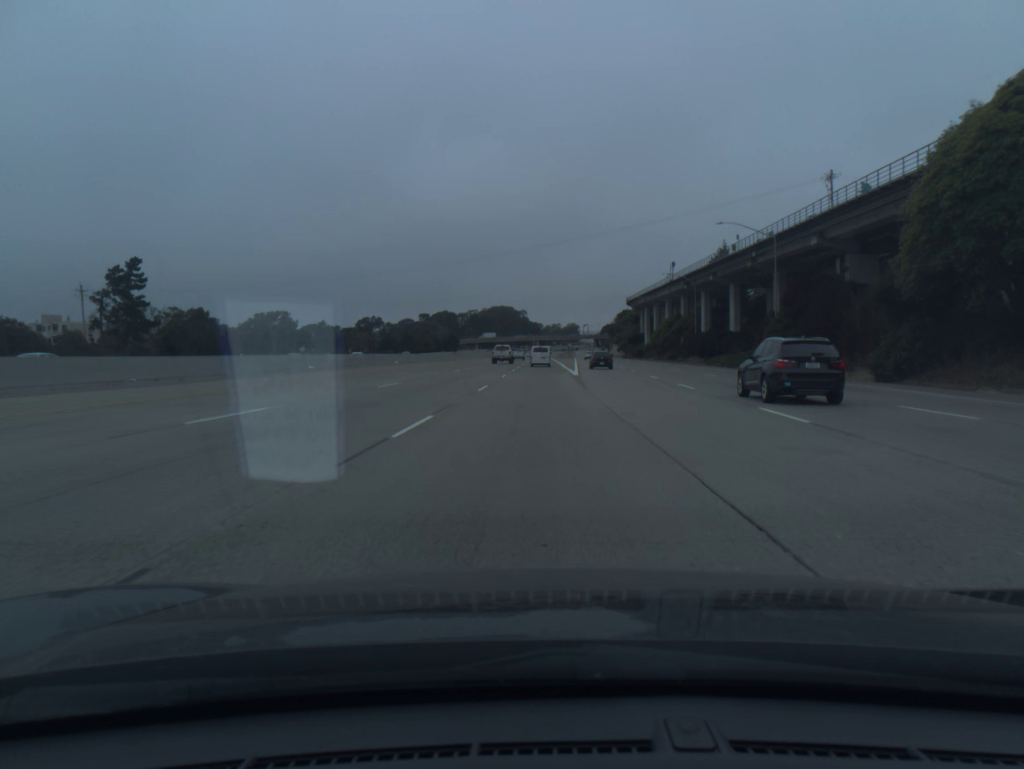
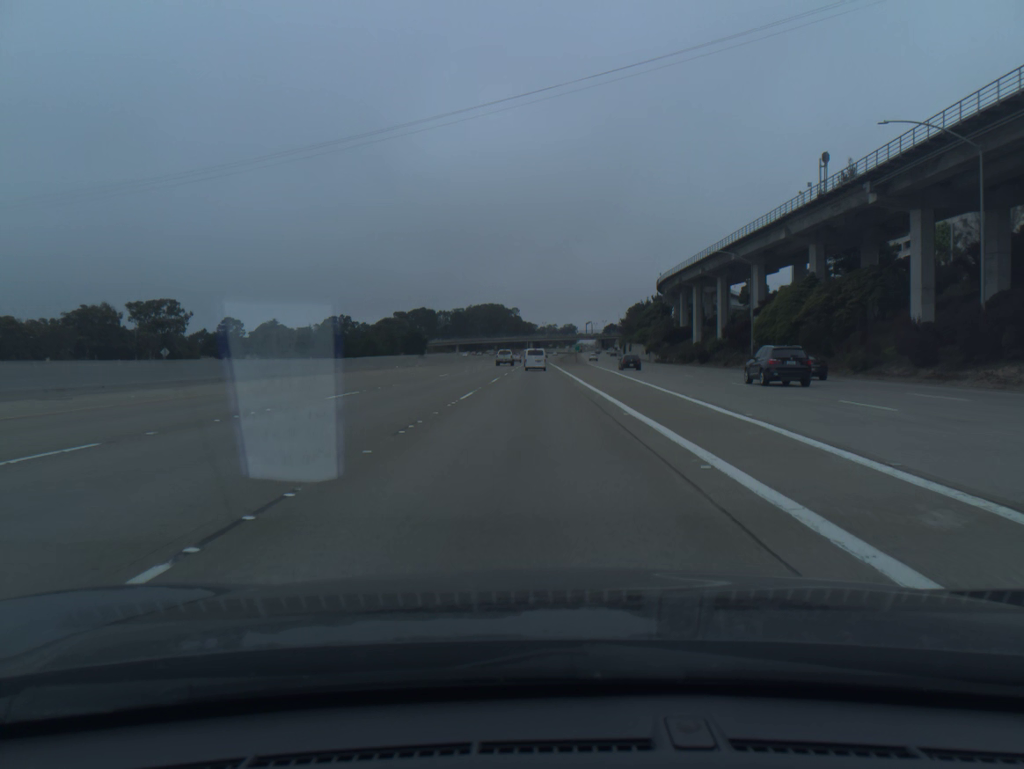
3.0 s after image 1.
(+0.6, +78.9) m; 0°
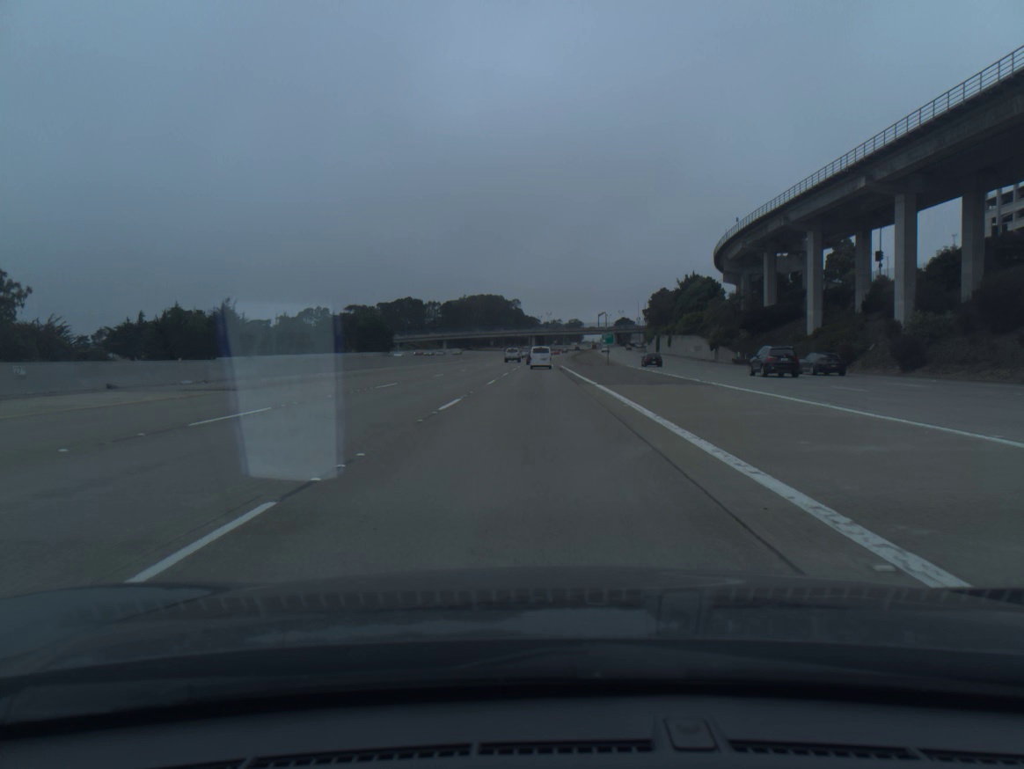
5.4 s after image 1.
(+0.1, +62.6) m; 0°
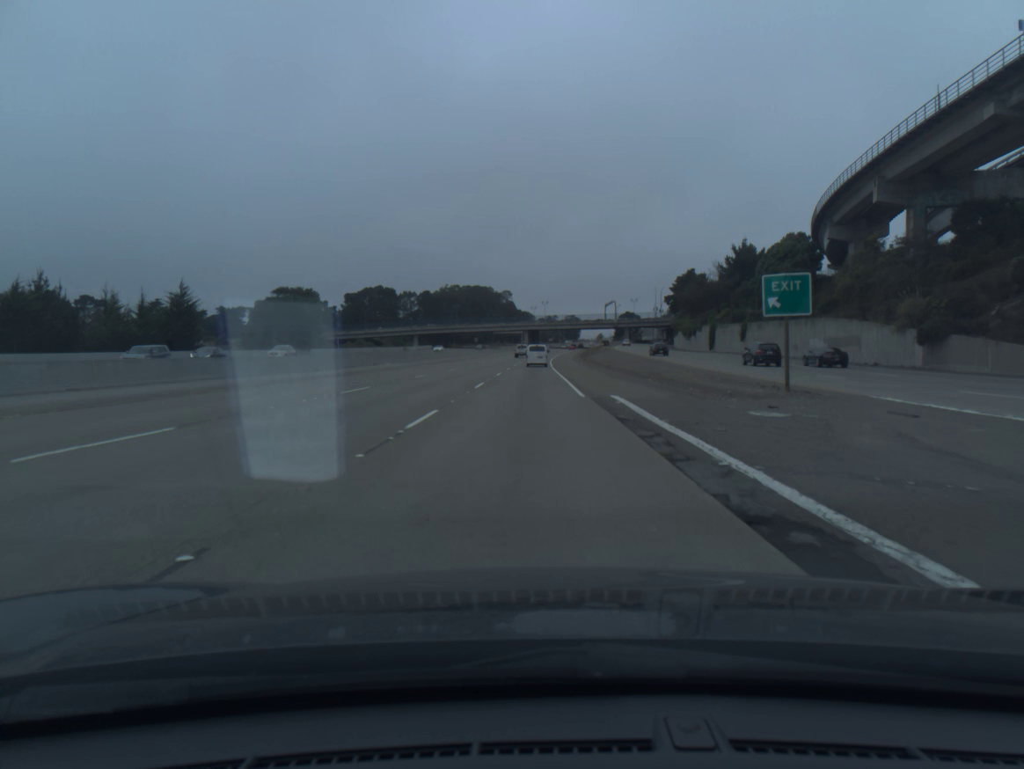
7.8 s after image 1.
(+0.2, +62.6) m; 0°
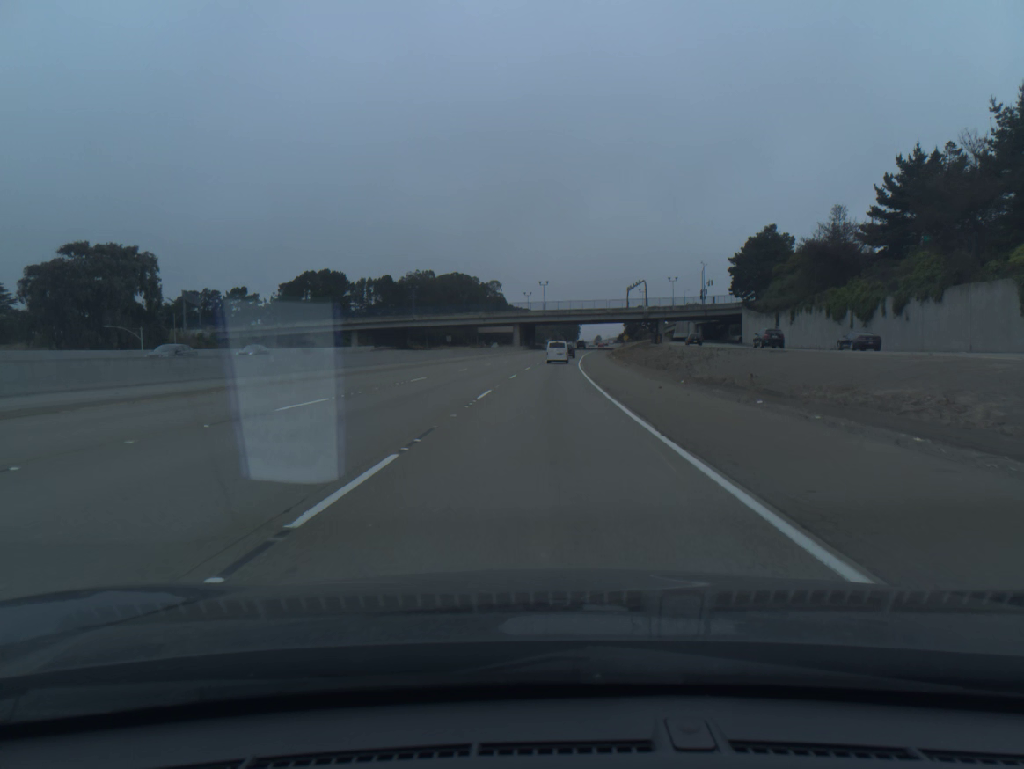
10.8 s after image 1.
(-0.2, +79.3) m; 0°
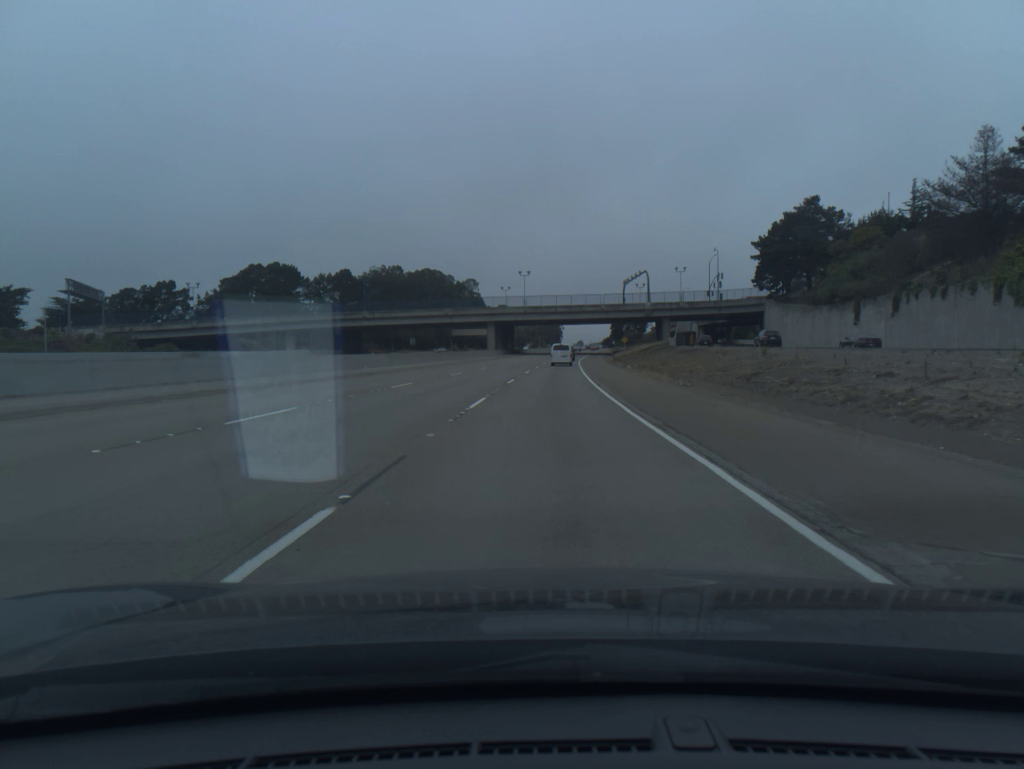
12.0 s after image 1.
(+0.3, +32.0) m; +1°
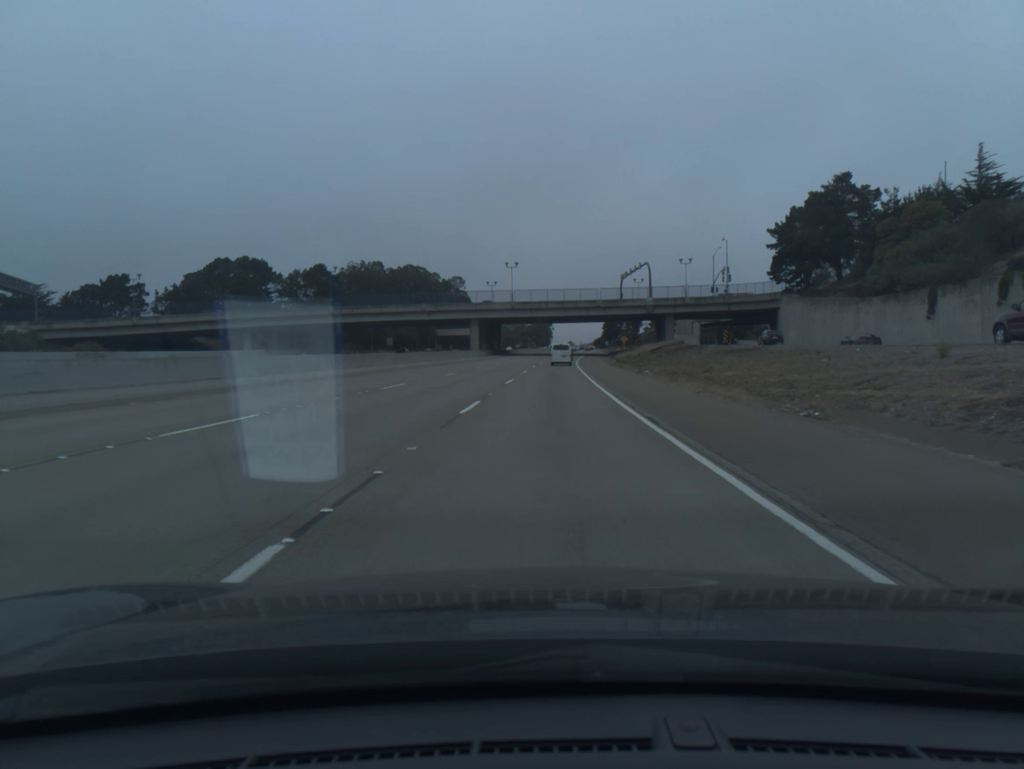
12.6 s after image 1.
(+0.1, +16.0) m; +1°
